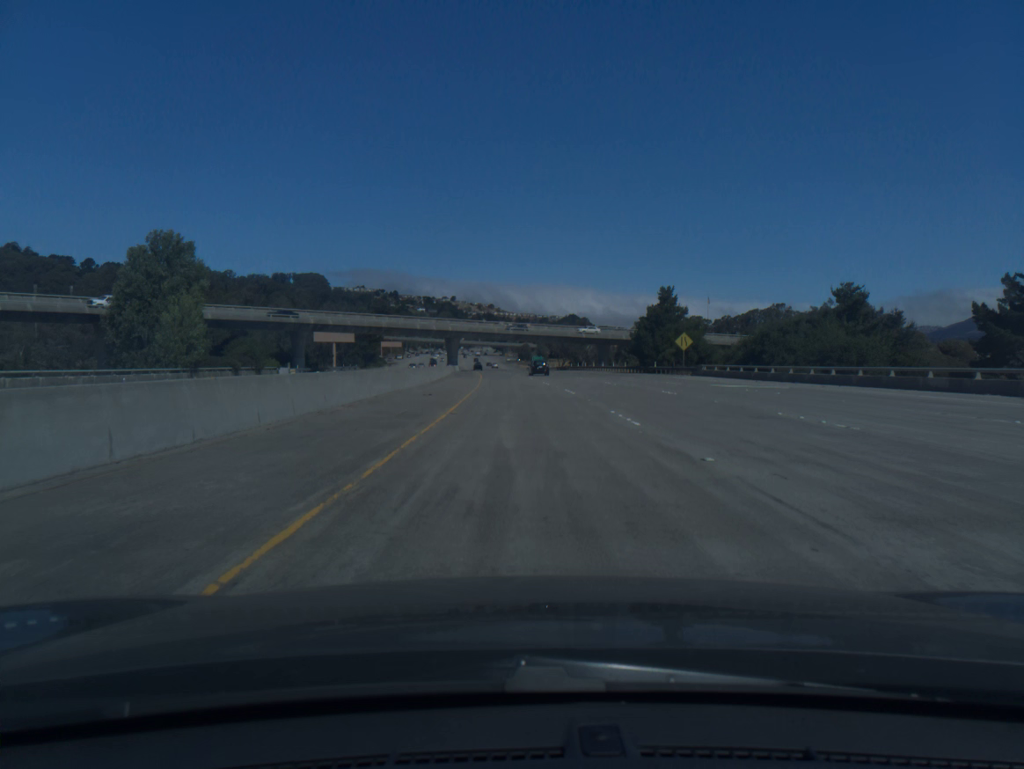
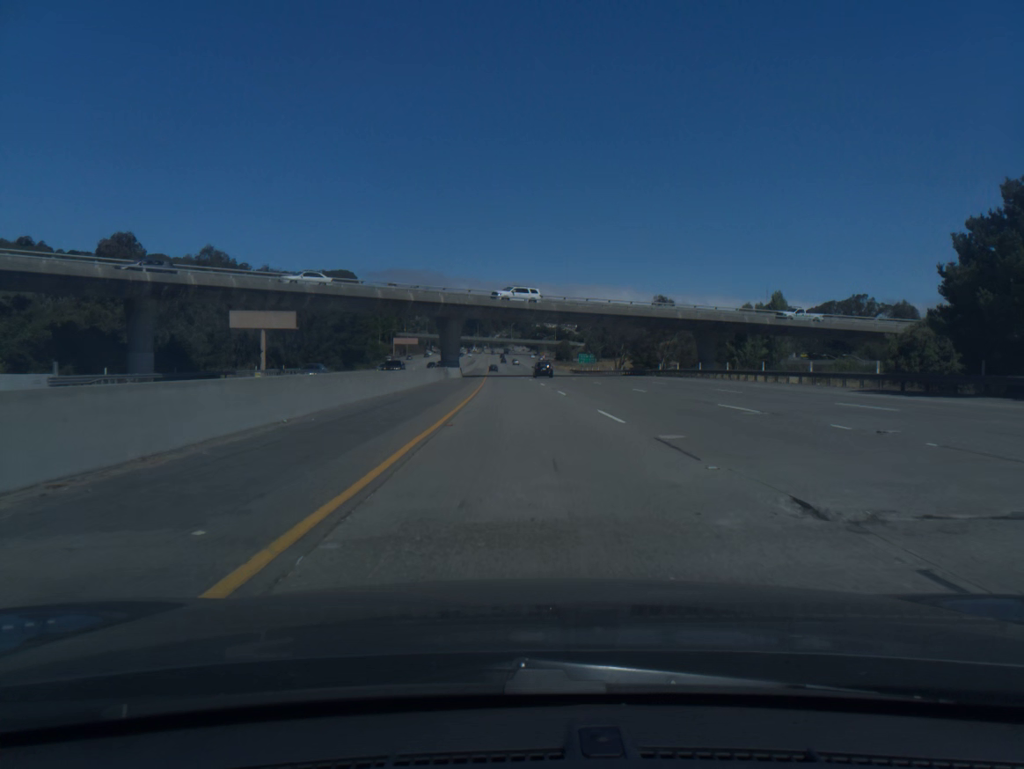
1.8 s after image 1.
(-1.2, +60.9) m; -2°
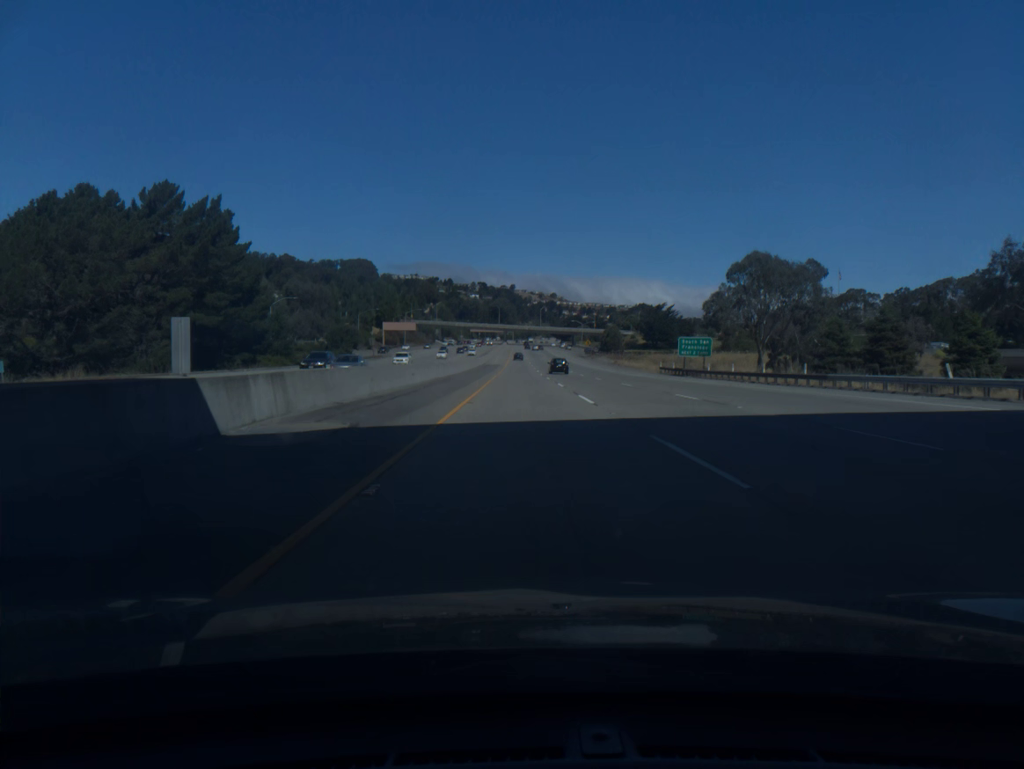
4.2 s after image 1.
(-1.9, +81.3) m; -2°
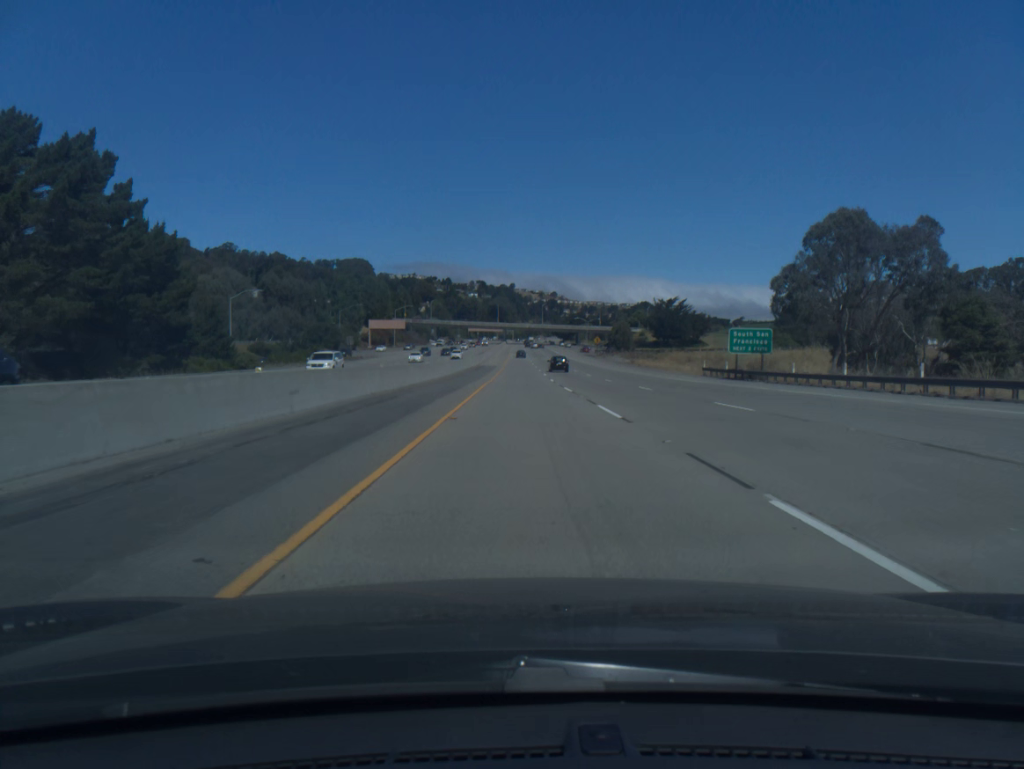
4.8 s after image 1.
(0.0, +20.4) m; 0°
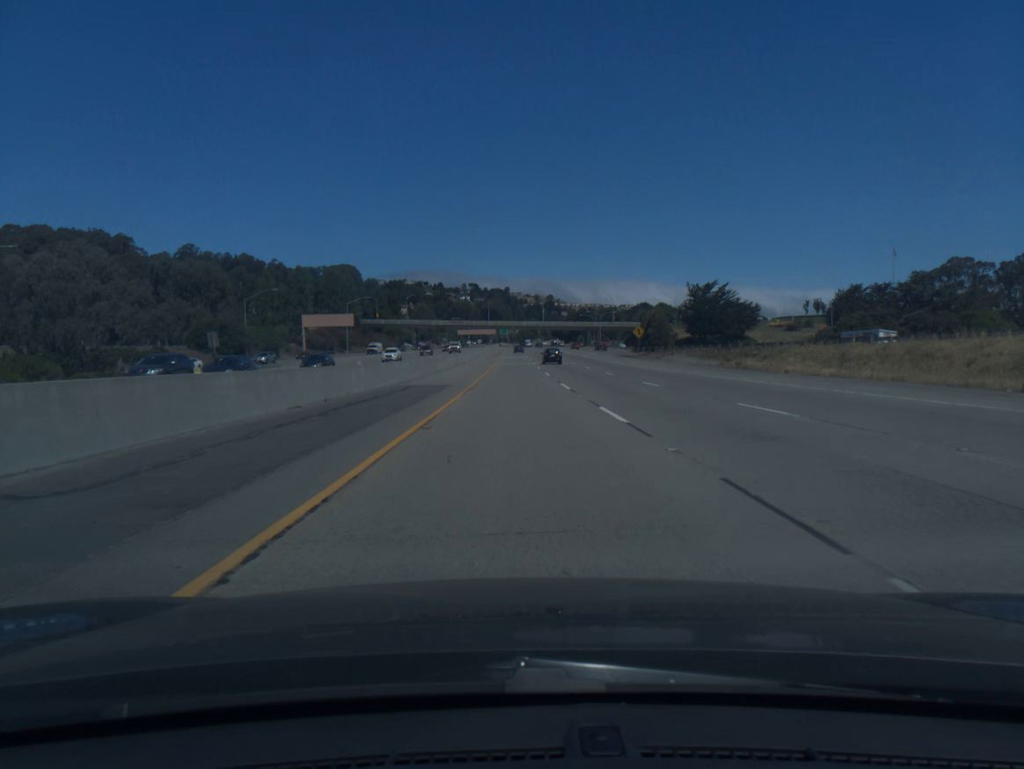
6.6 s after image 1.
(+0.2, +61.1) m; 0°
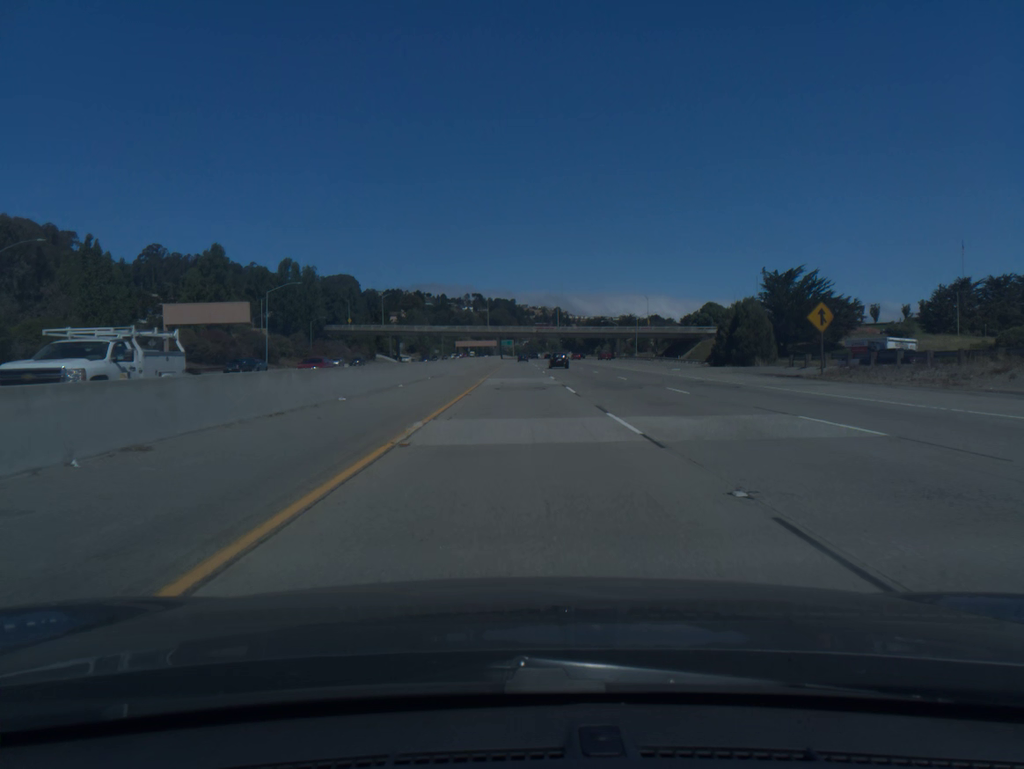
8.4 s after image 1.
(-0.2, +60.9) m; 0°
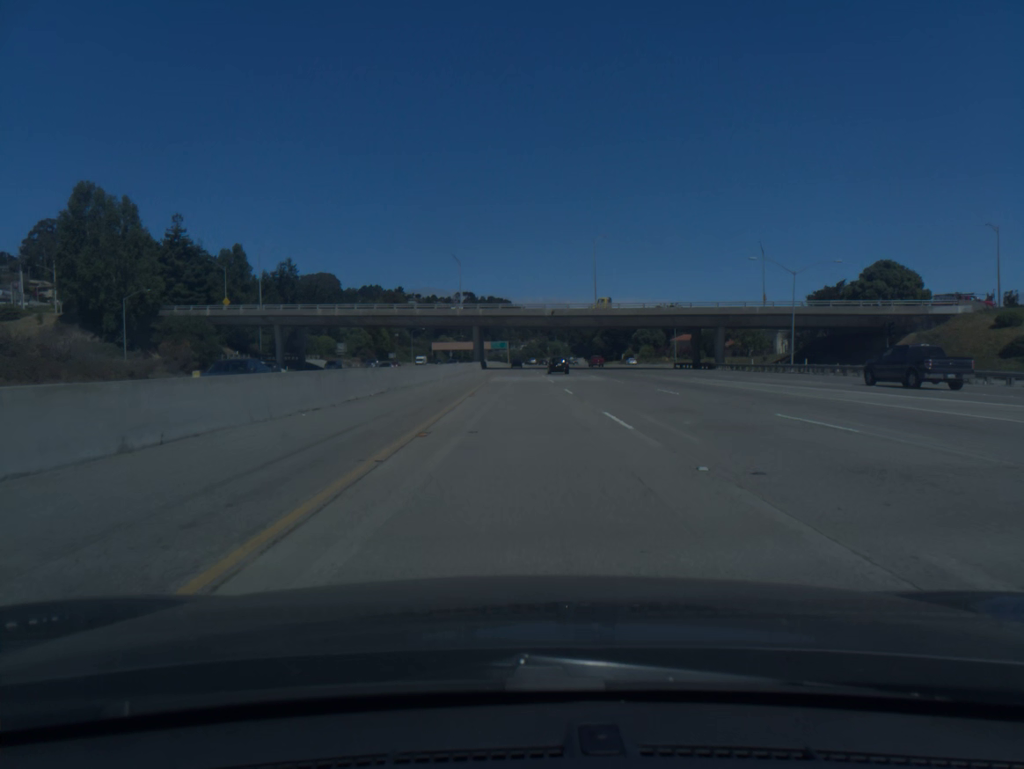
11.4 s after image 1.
(0.0, +100.2) m; 0°
